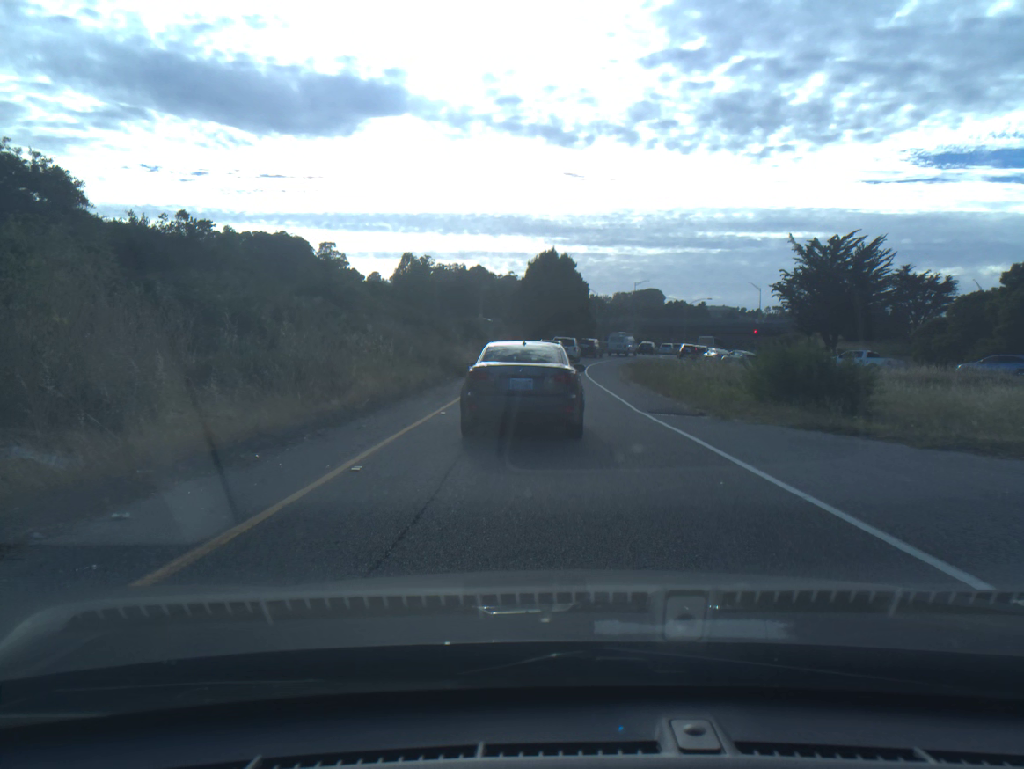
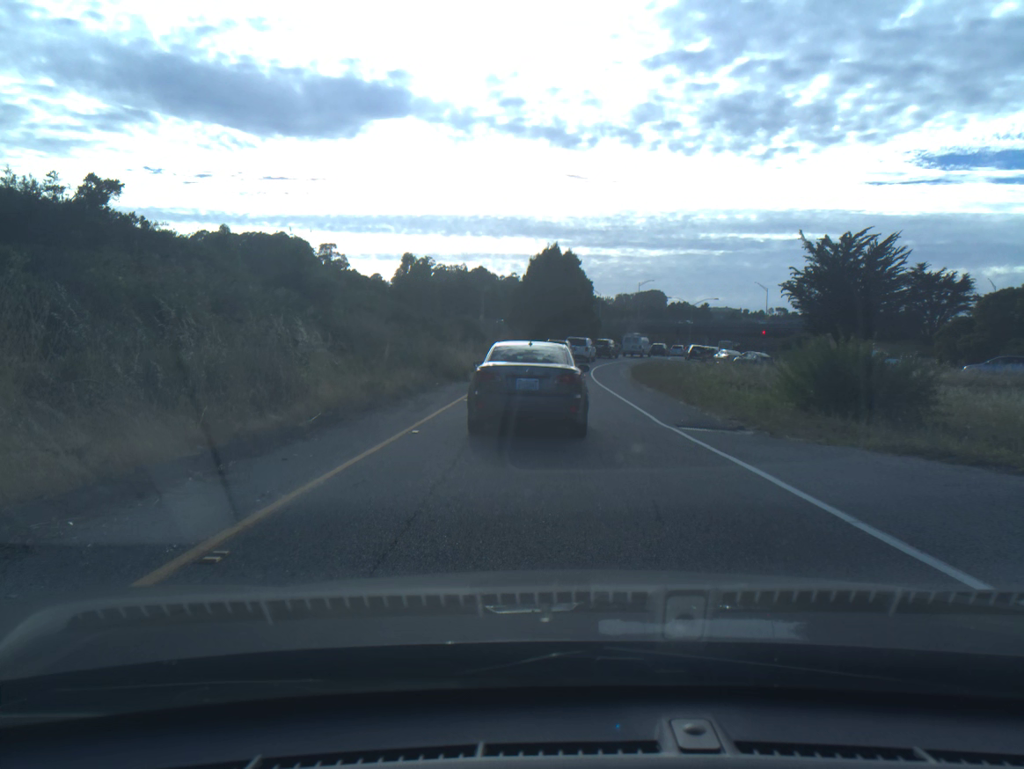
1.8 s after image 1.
(0.0, +3.7) m; 0°
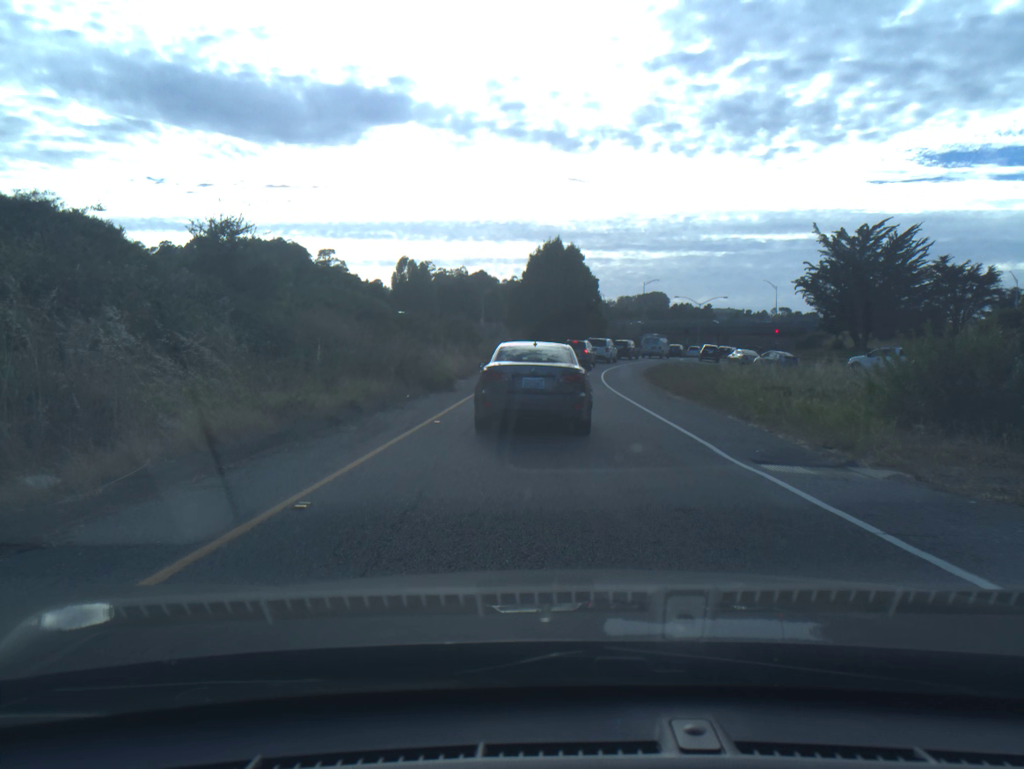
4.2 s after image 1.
(0.0, +5.6) m; -1°
